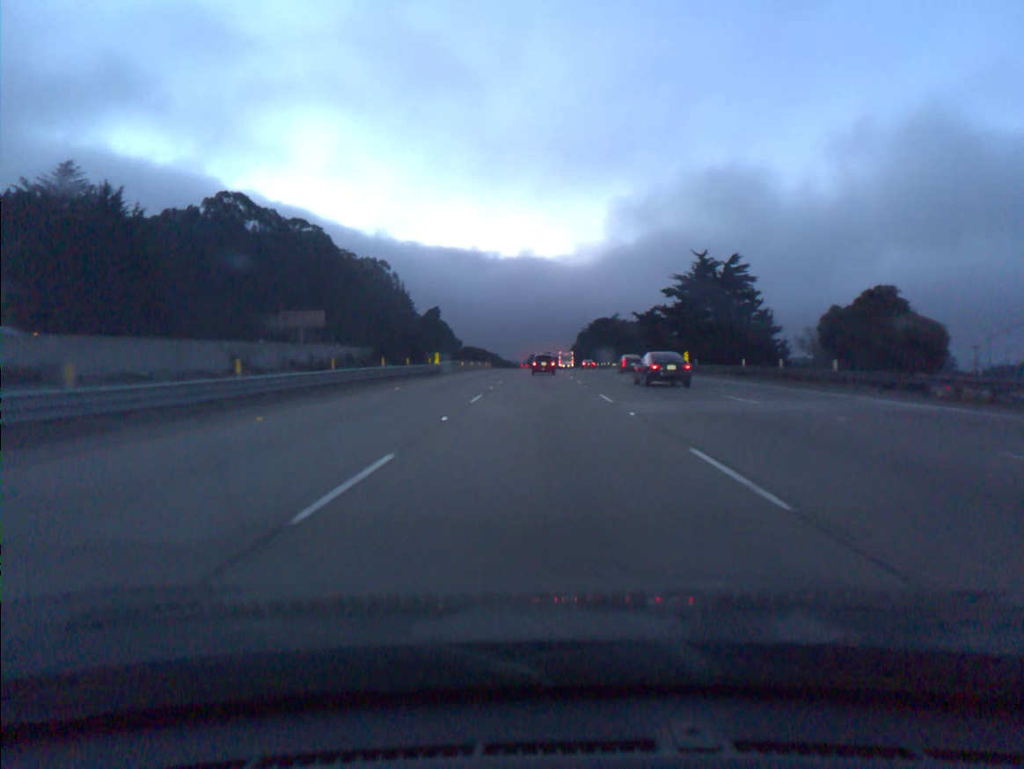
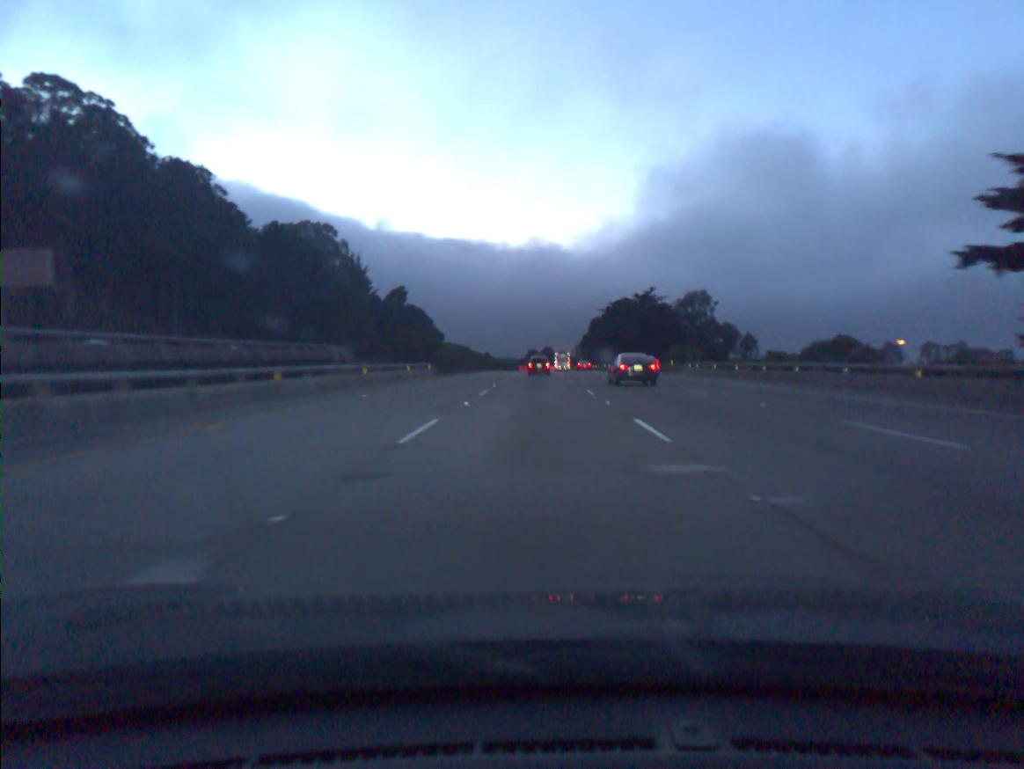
(+0.1, +68.3) m; 0°
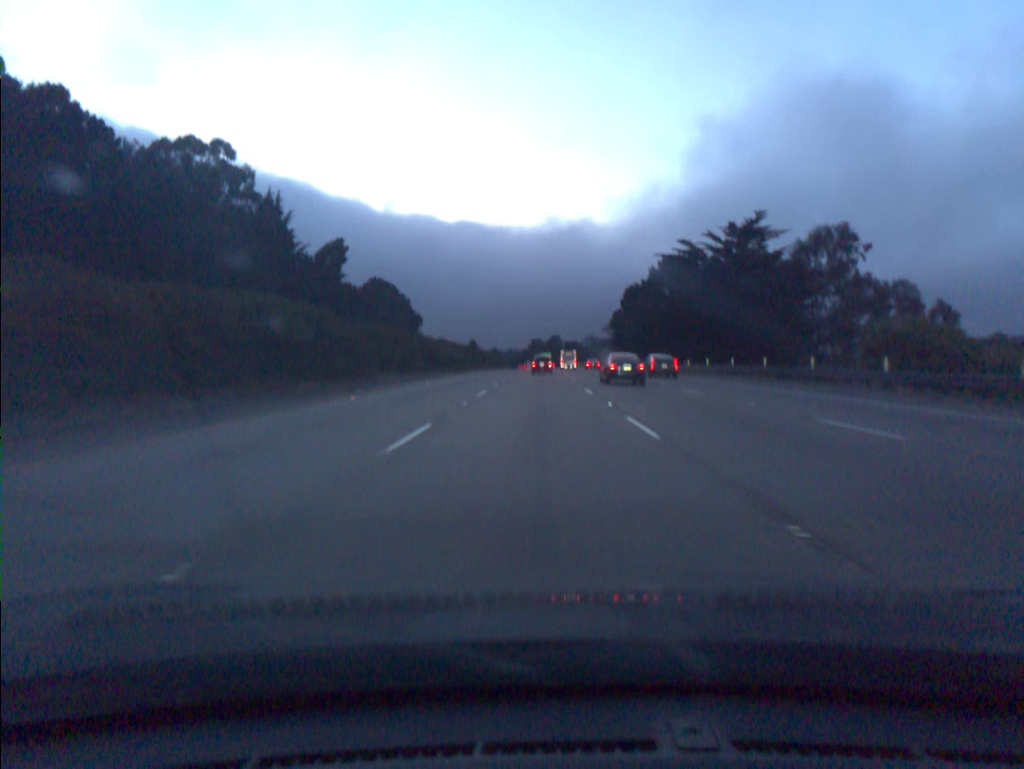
(-0.1, +69.2) m; 0°
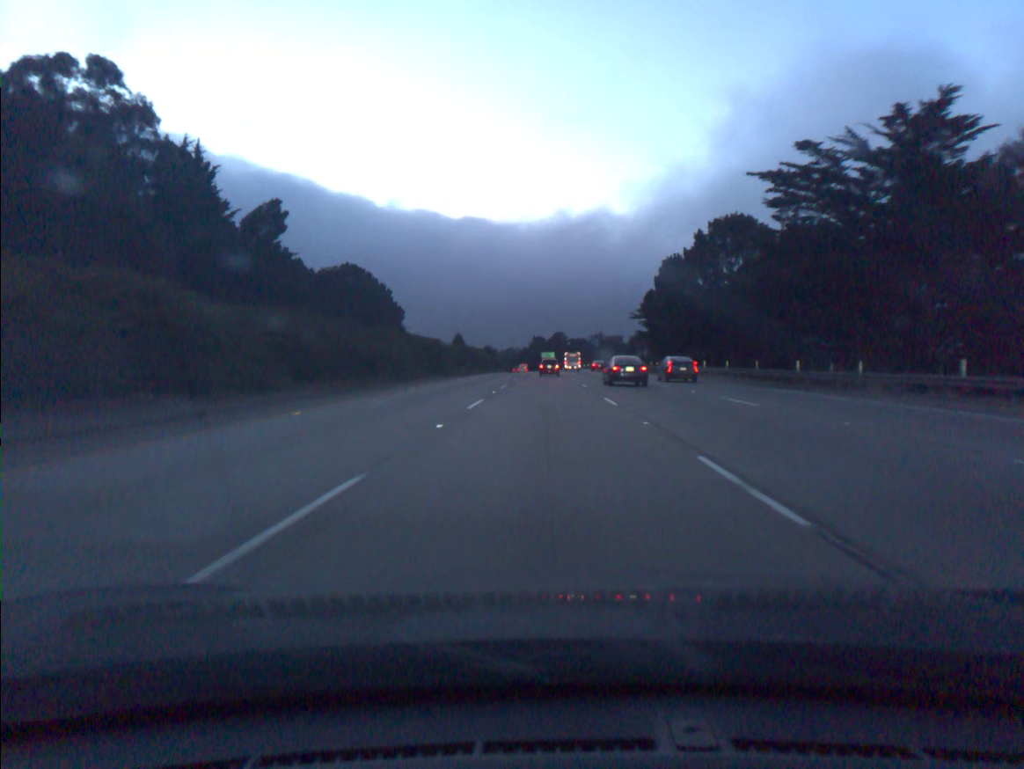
(-0.1, +35.1) m; 0°
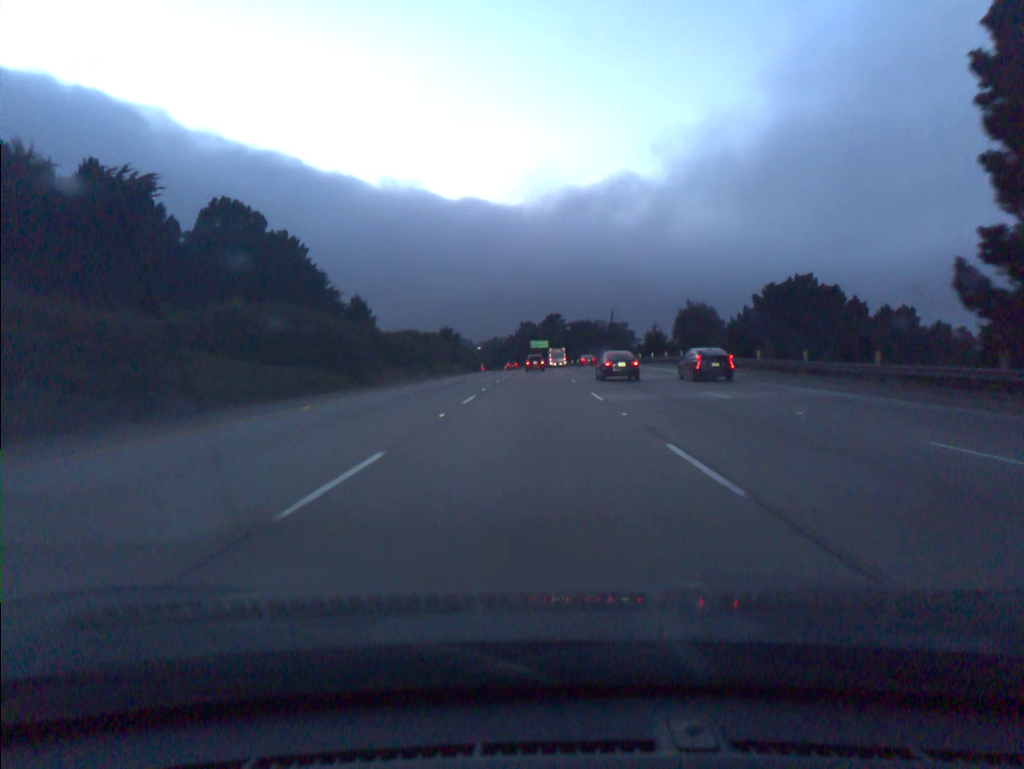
(+0.5, +71.3) m; +1°
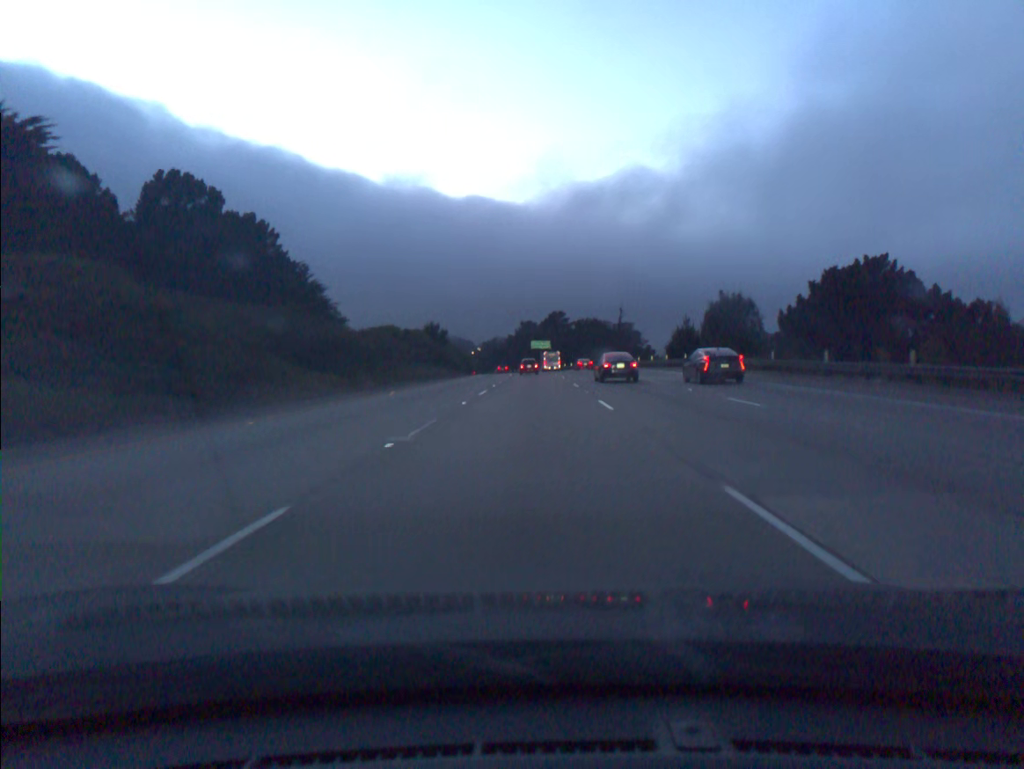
(0.0, +18.0) m; 0°
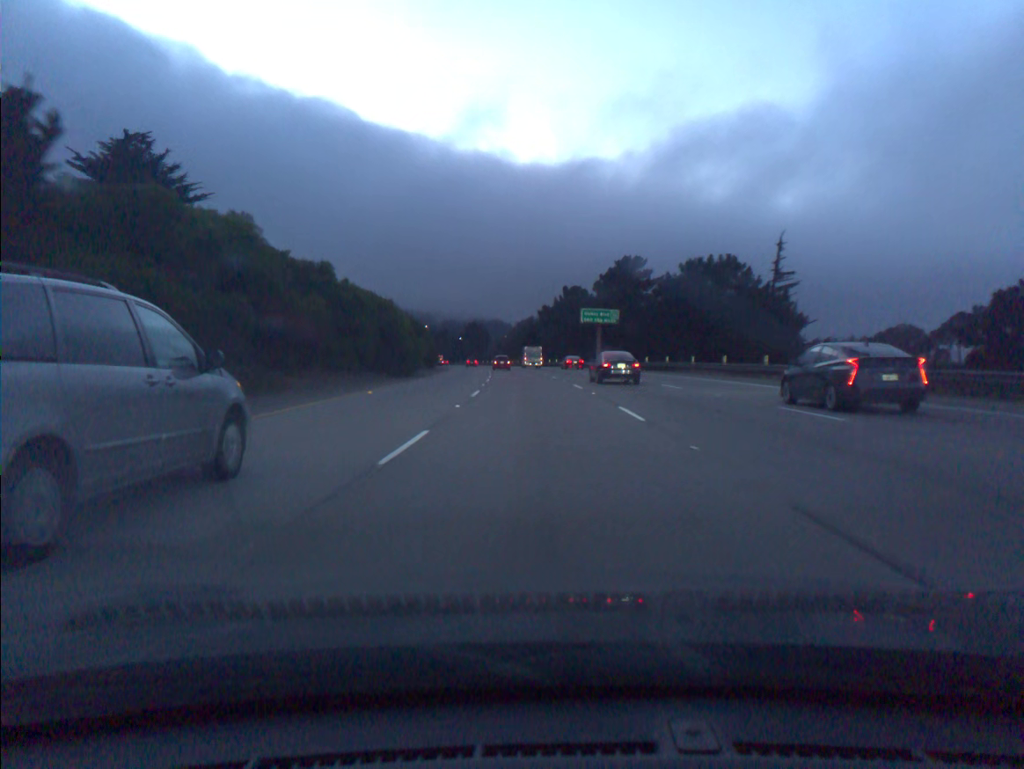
(-1.7, +91.6) m; -3°
